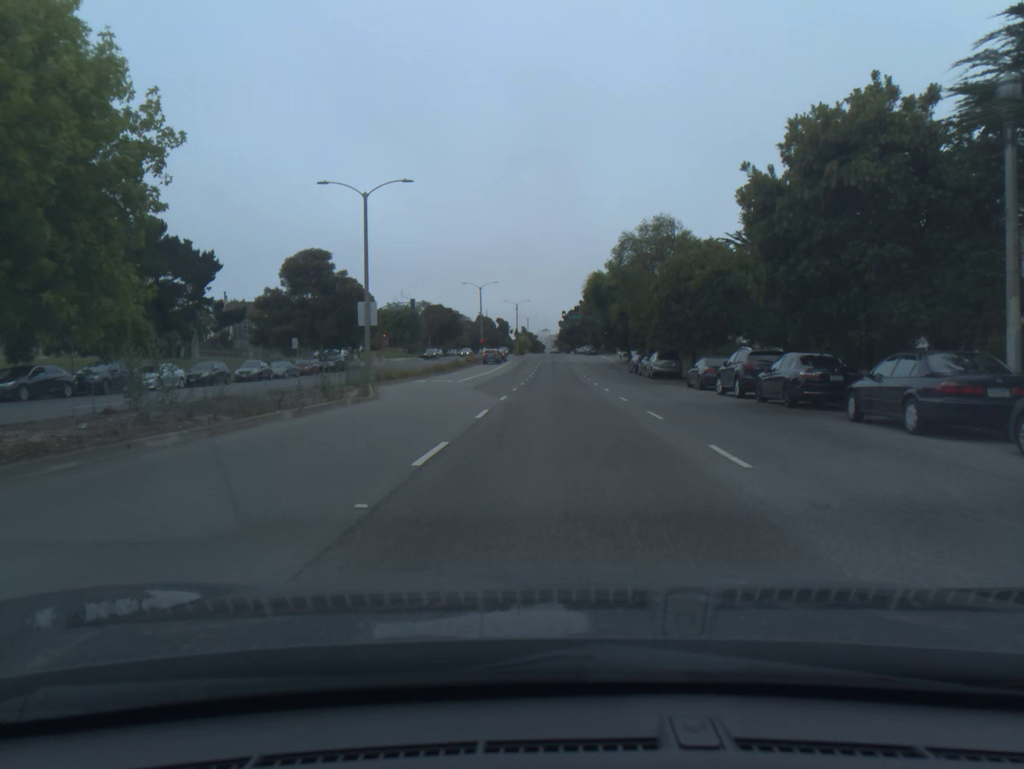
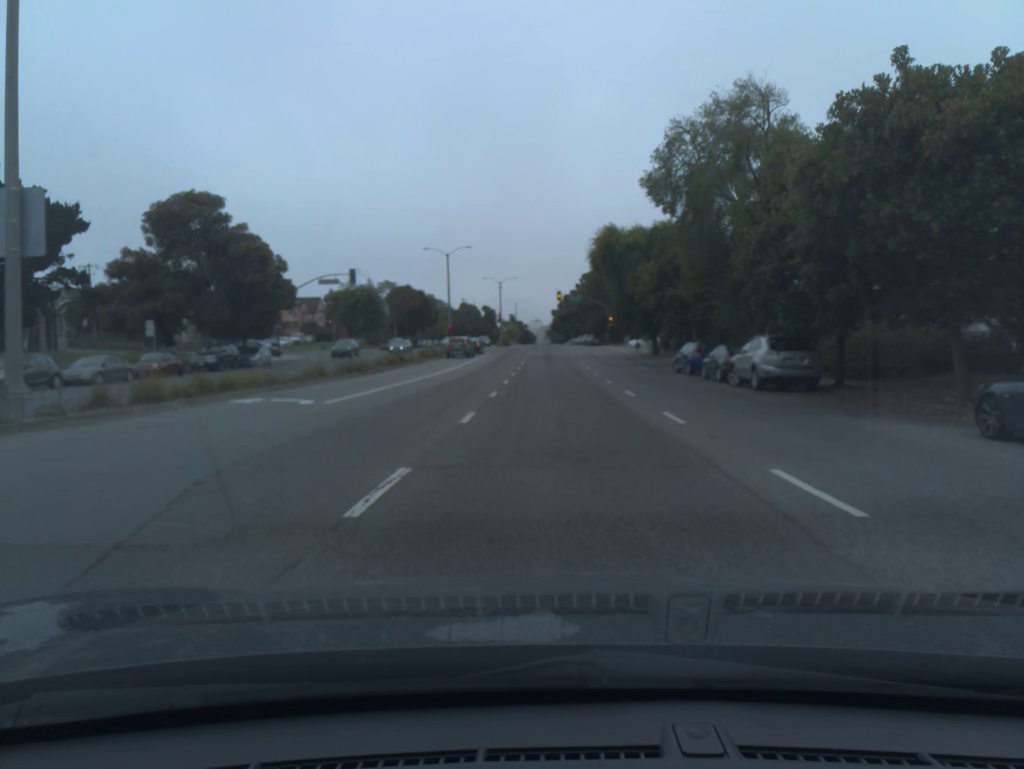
(+0.1, +24.6) m; +1°
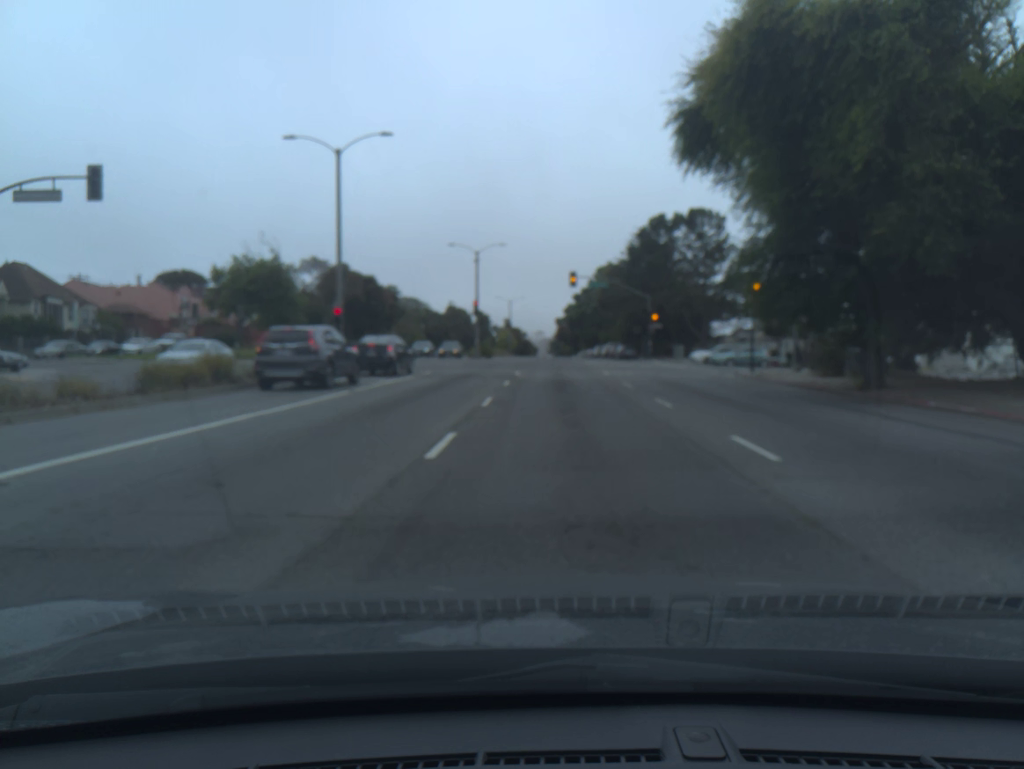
(-0.1, +41.0) m; 0°
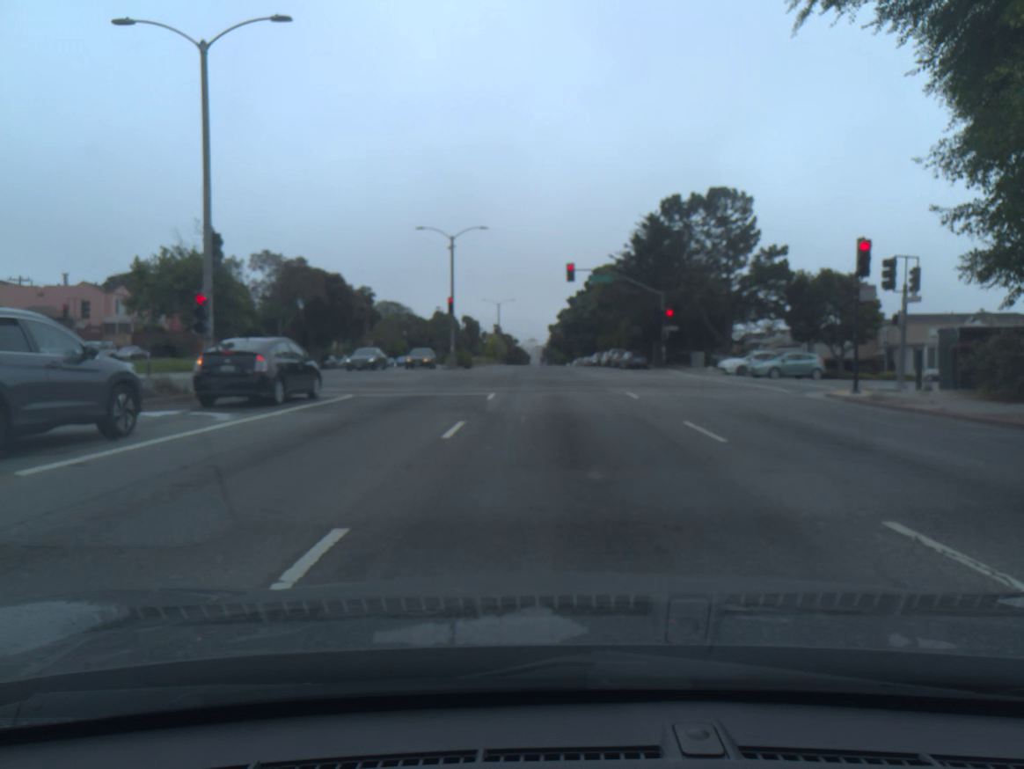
(+0.1, +13.0) m; +1°
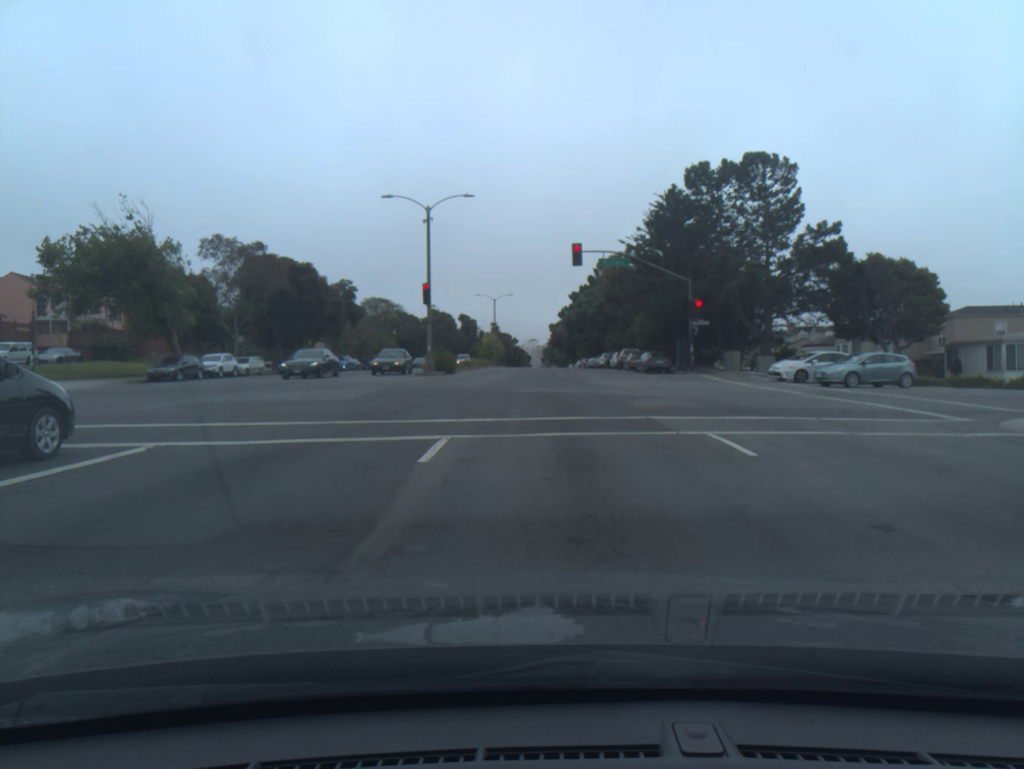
(0.0, +11.1) m; 0°
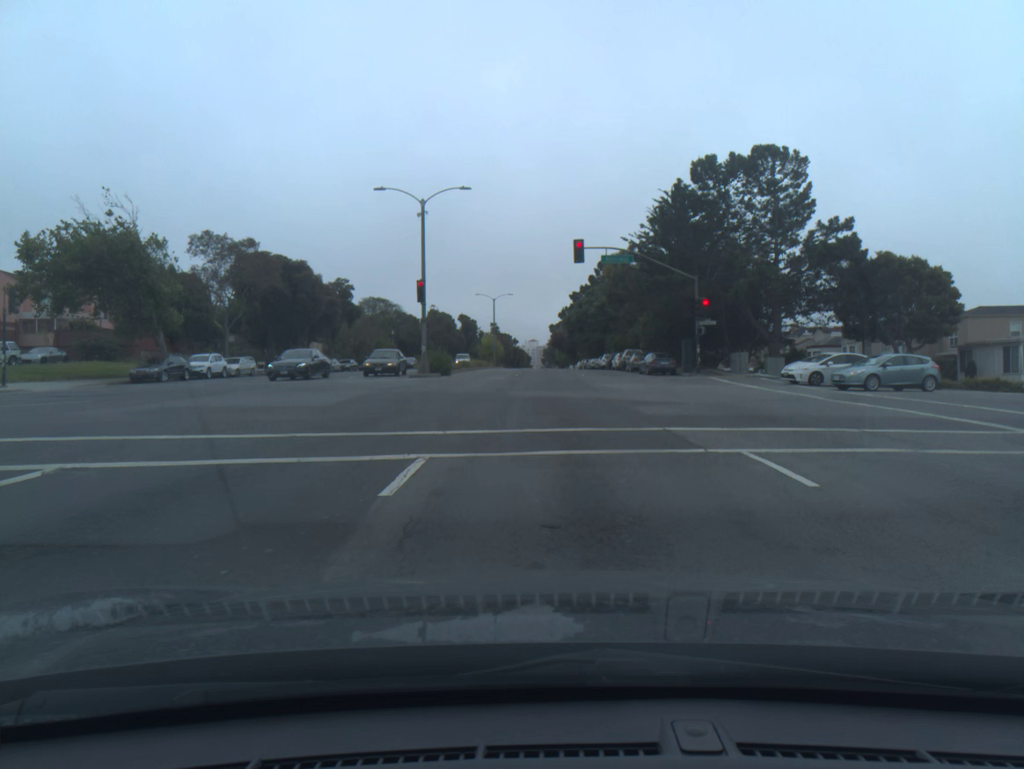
(0.0, +2.1) m; 0°
